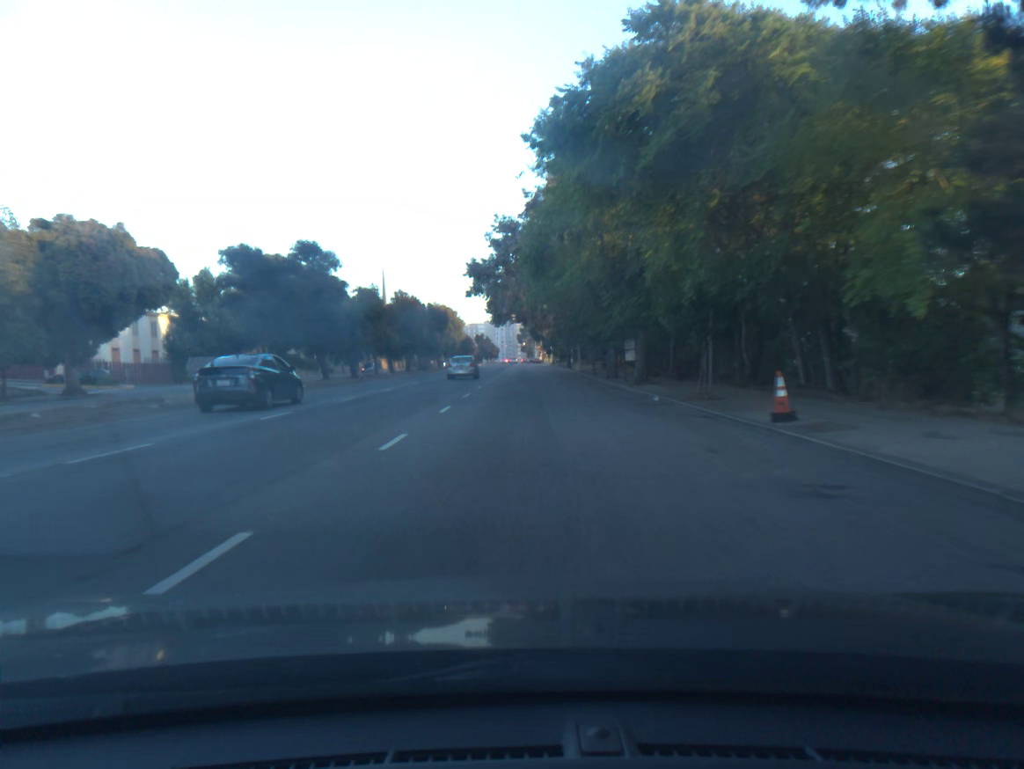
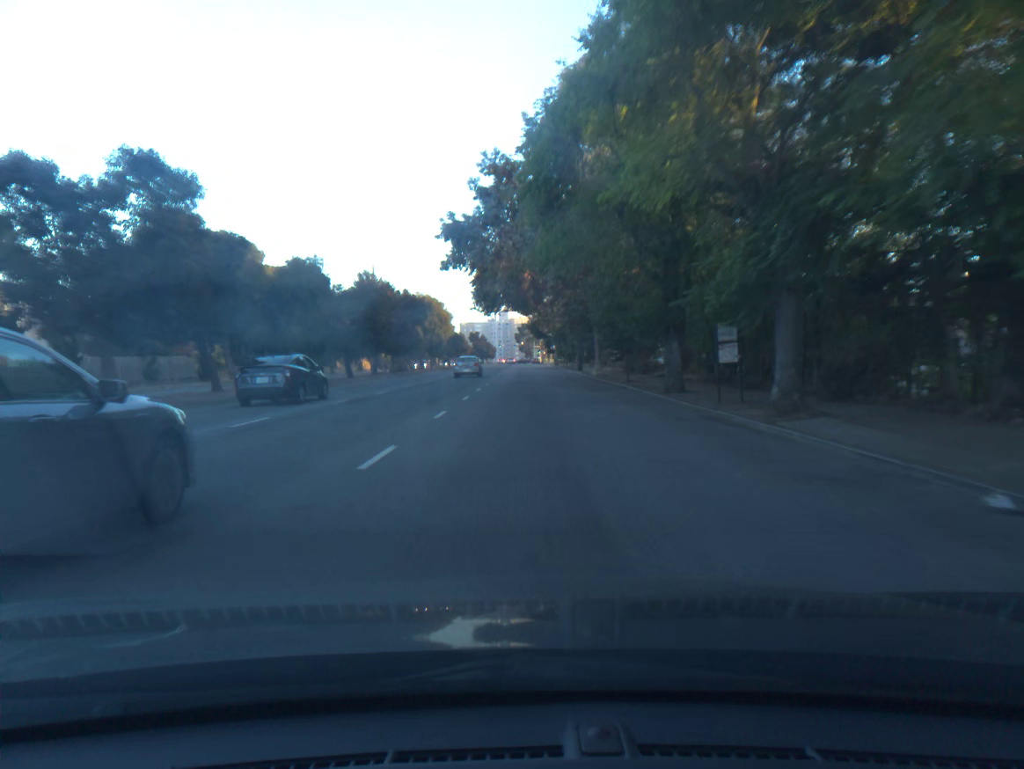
(+0.1, +16.5) m; 0°
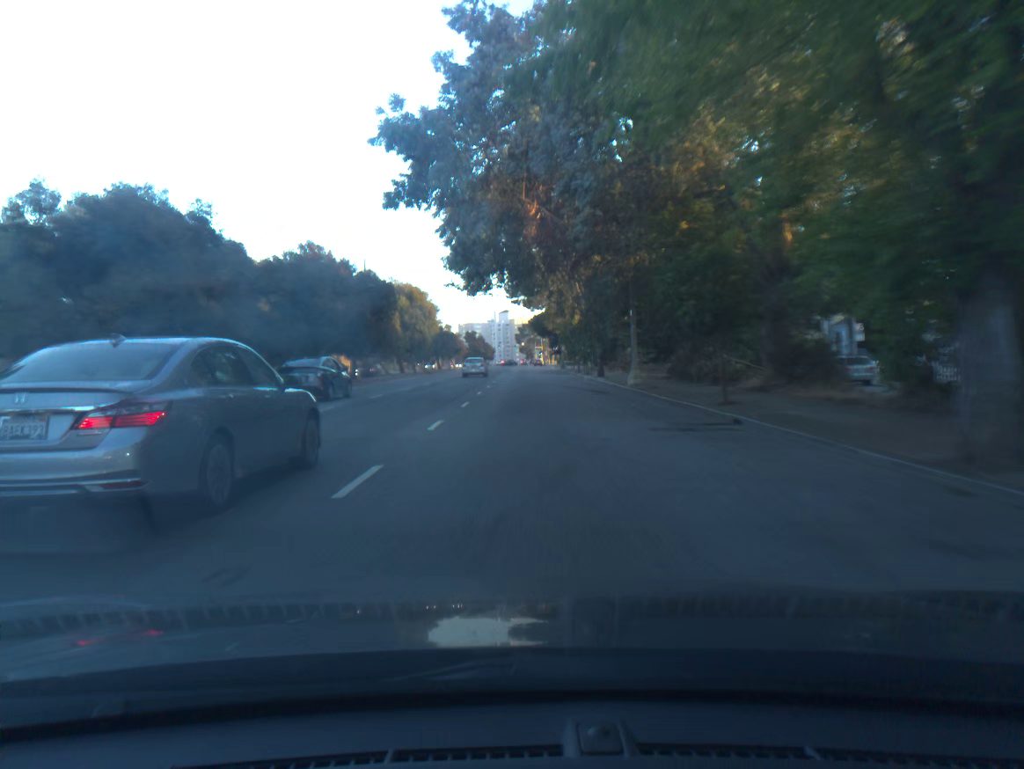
(0.0, +16.2) m; 0°
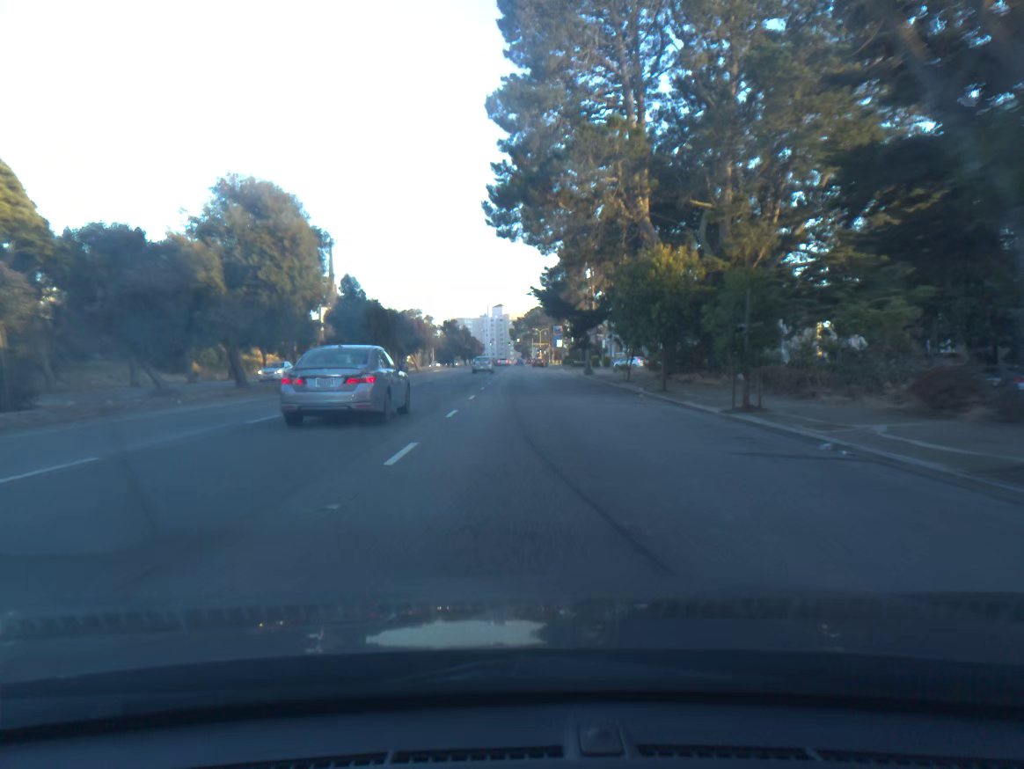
(-0.1, +41.2) m; 0°
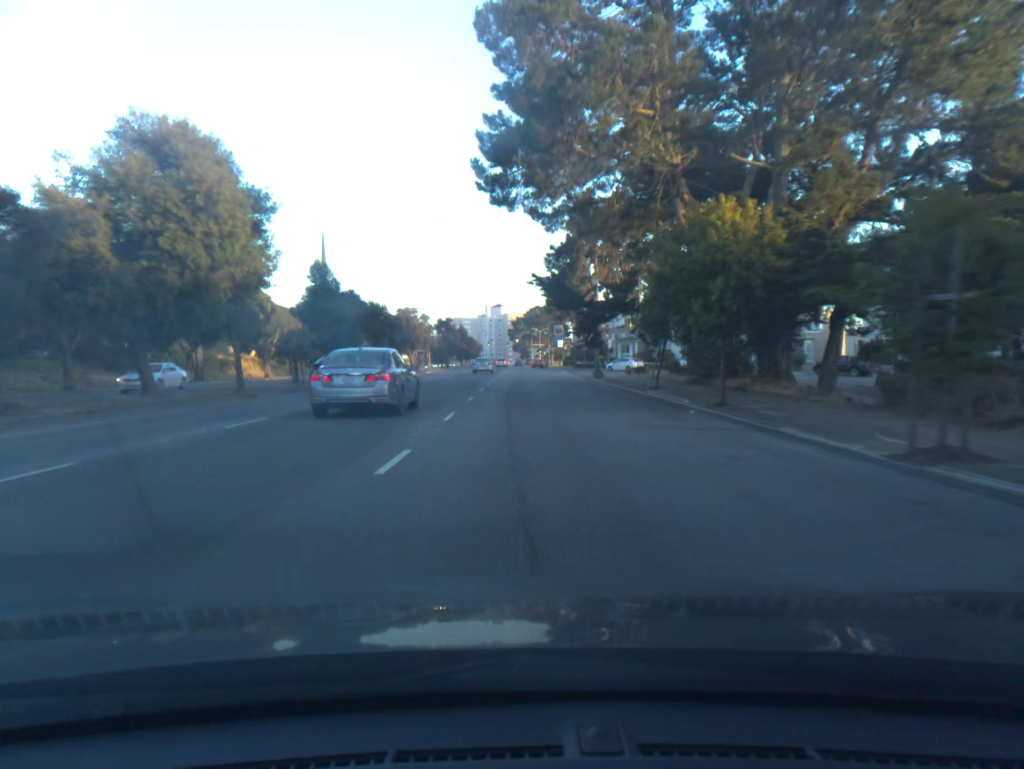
(0.0, +7.9) m; 0°
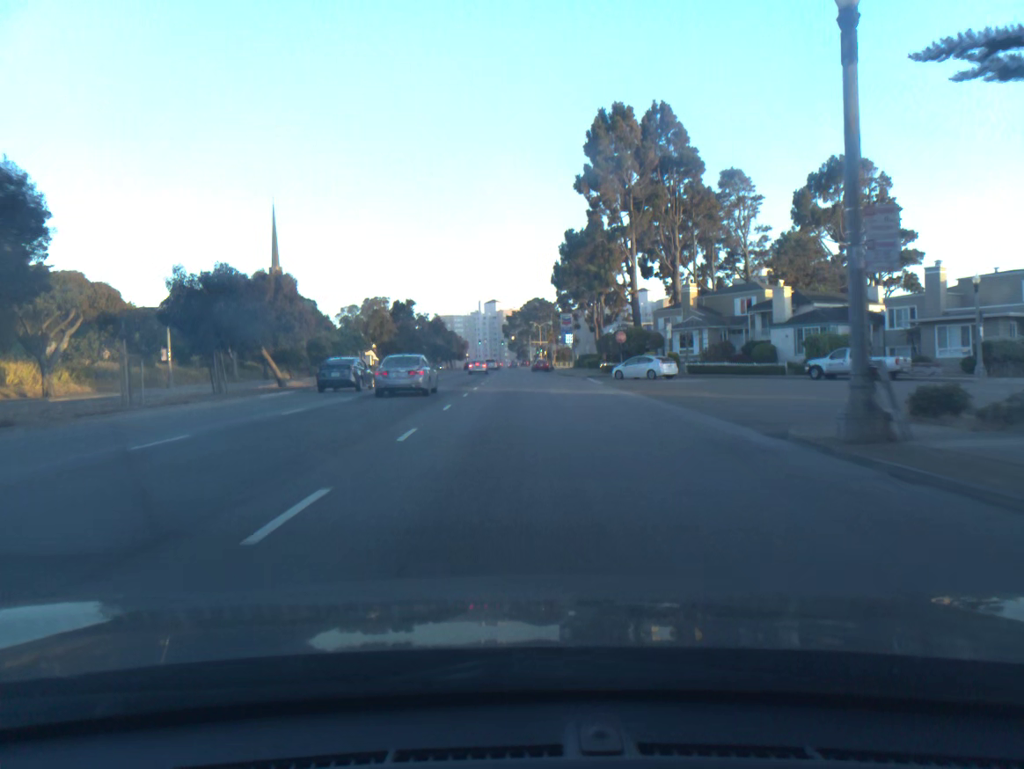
(+0.4, +39.4) m; 0°
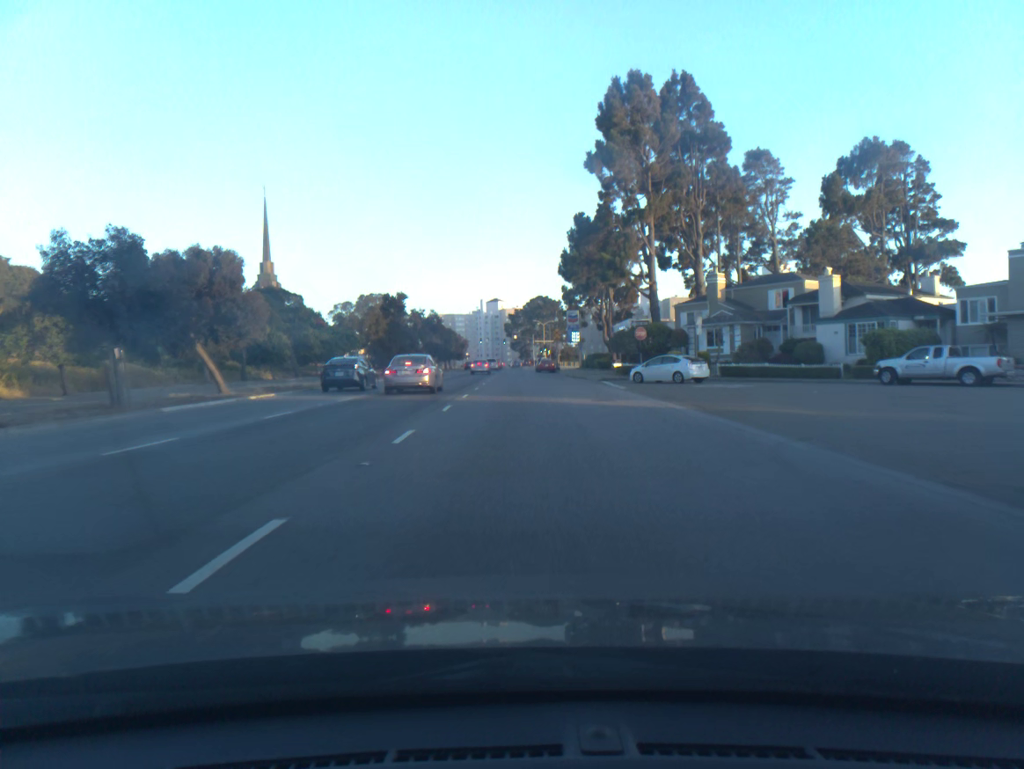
(0.0, +8.0) m; 0°
